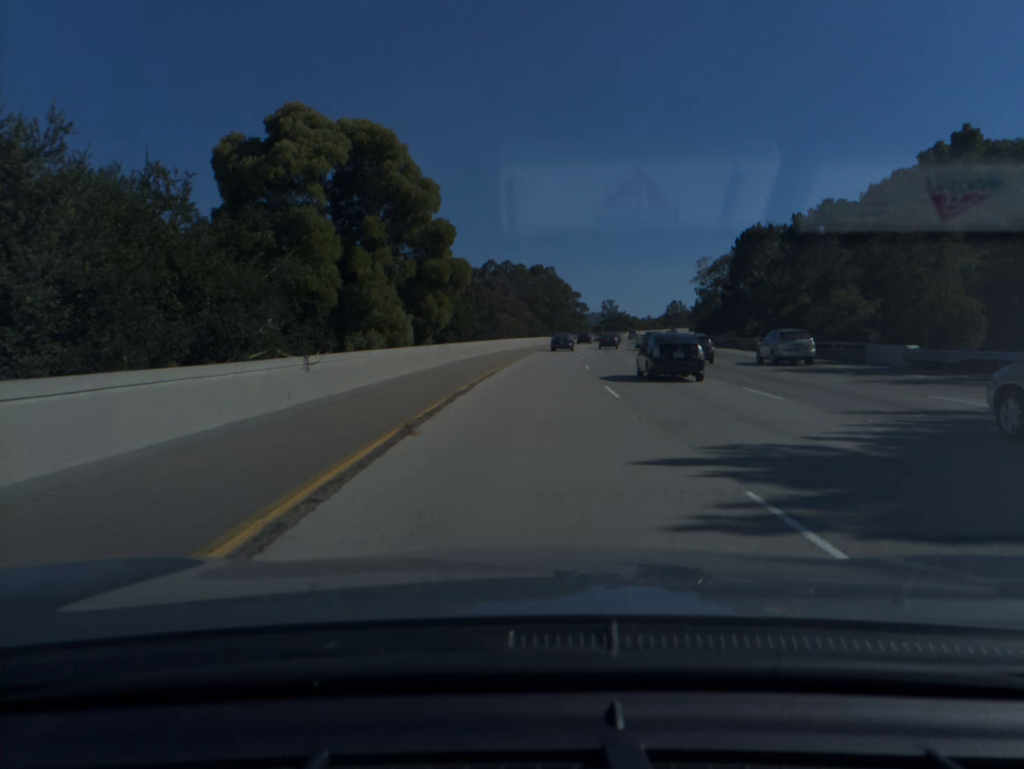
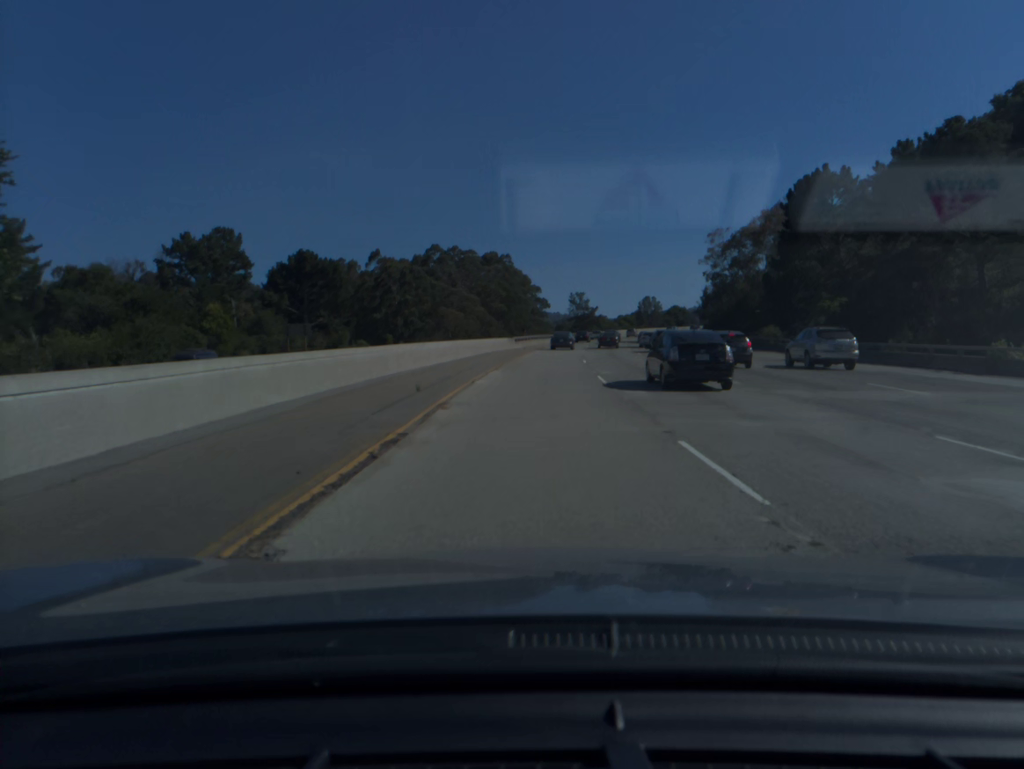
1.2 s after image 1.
(+1.1, +40.2) m; +3°
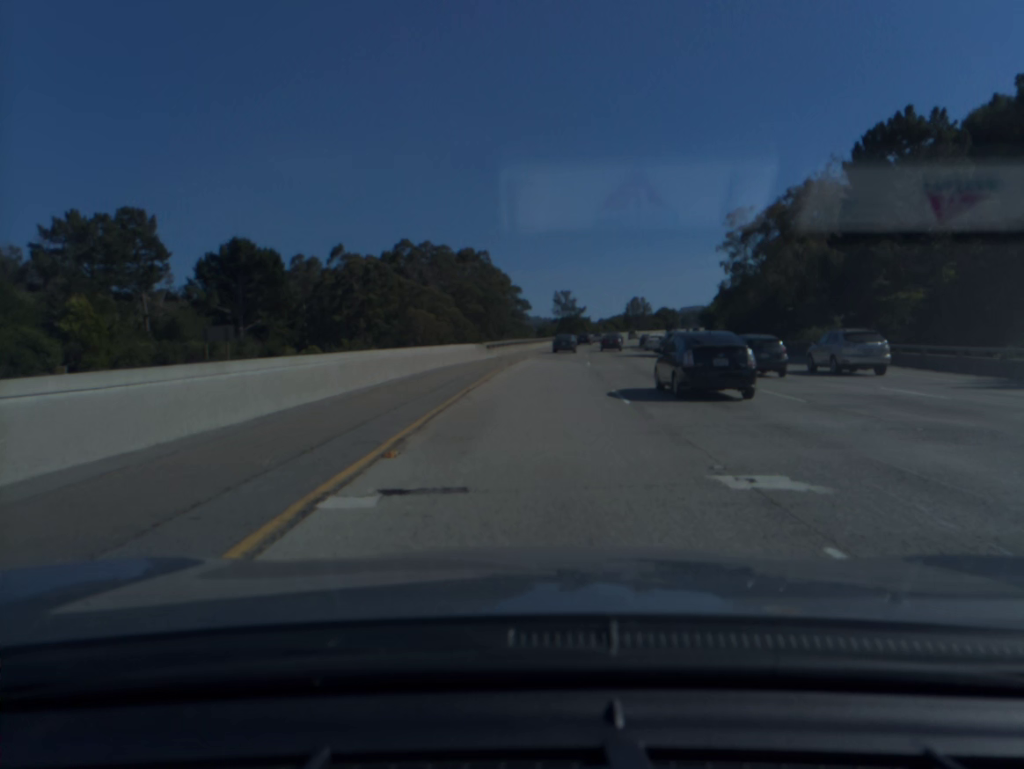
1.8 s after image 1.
(+0.3, +20.1) m; +2°
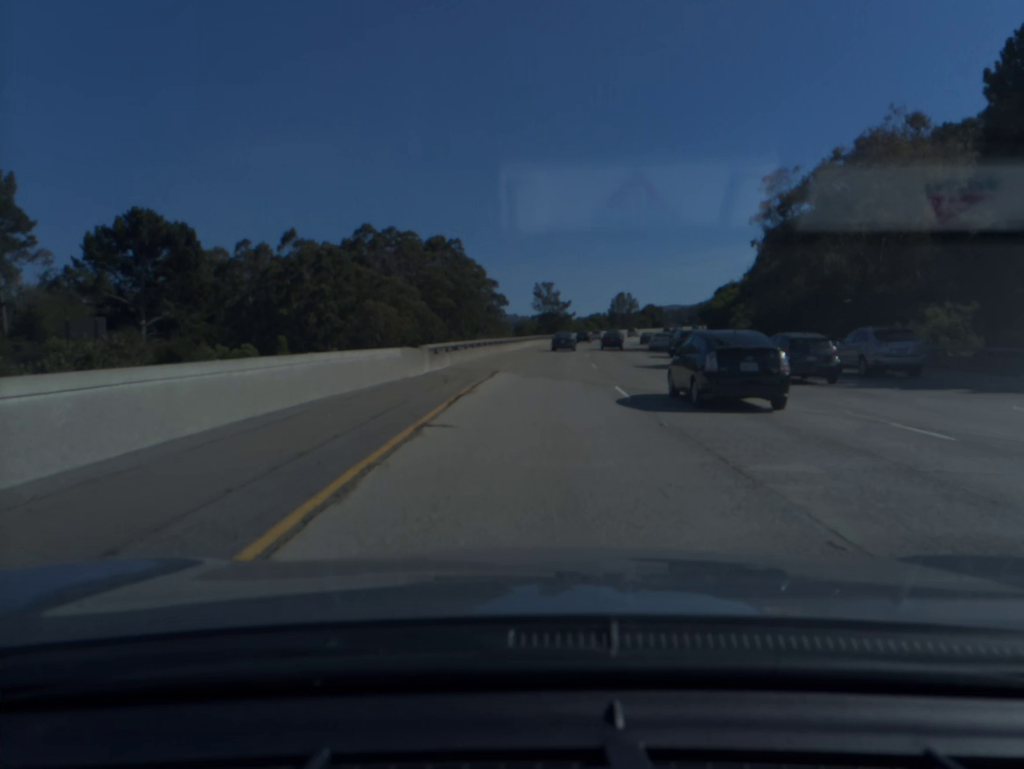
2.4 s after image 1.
(+0.2, +19.9) m; +2°
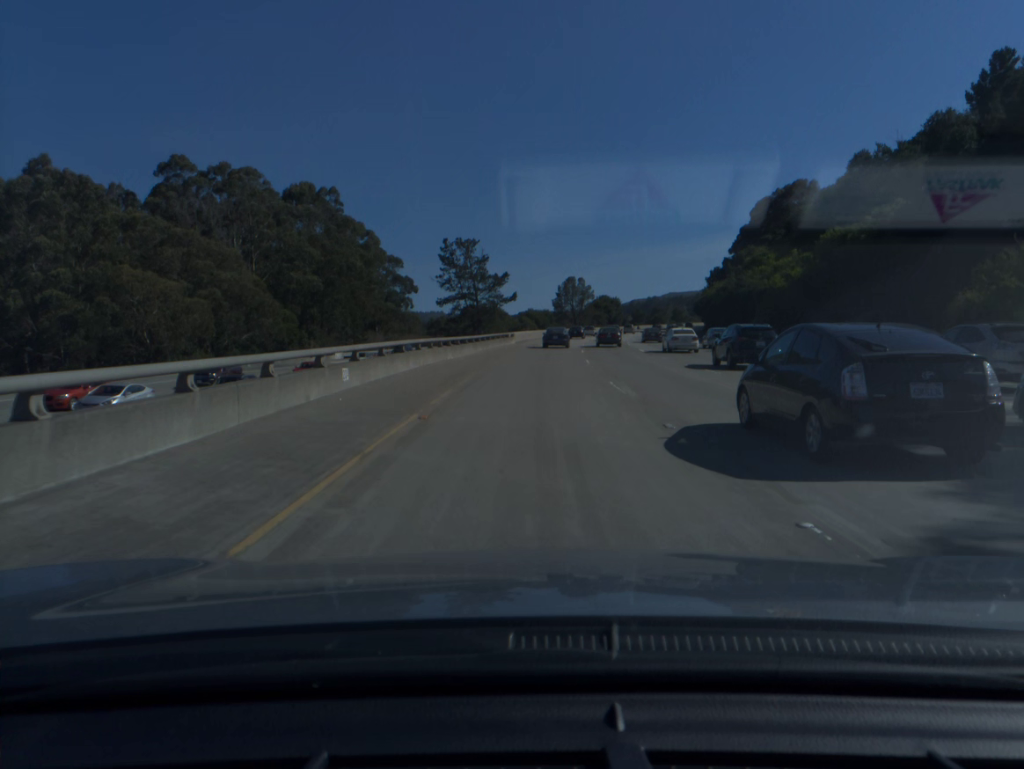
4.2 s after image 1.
(+2.6, +58.9) m; +5°
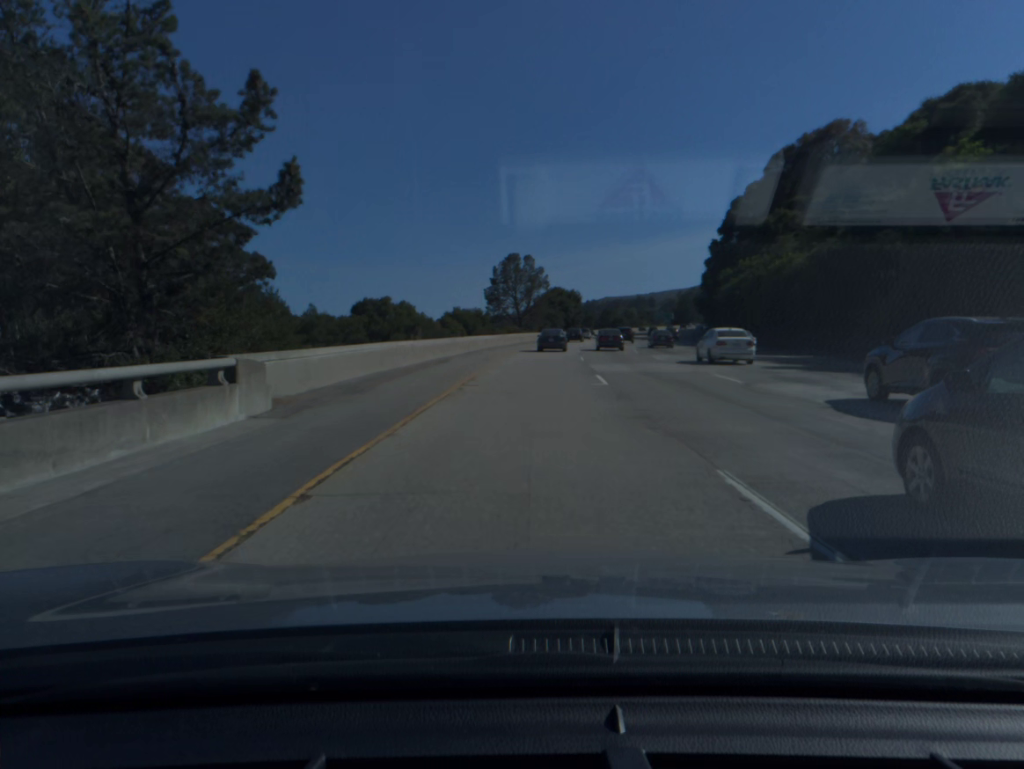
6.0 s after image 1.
(+2.4, +57.1) m; +5°
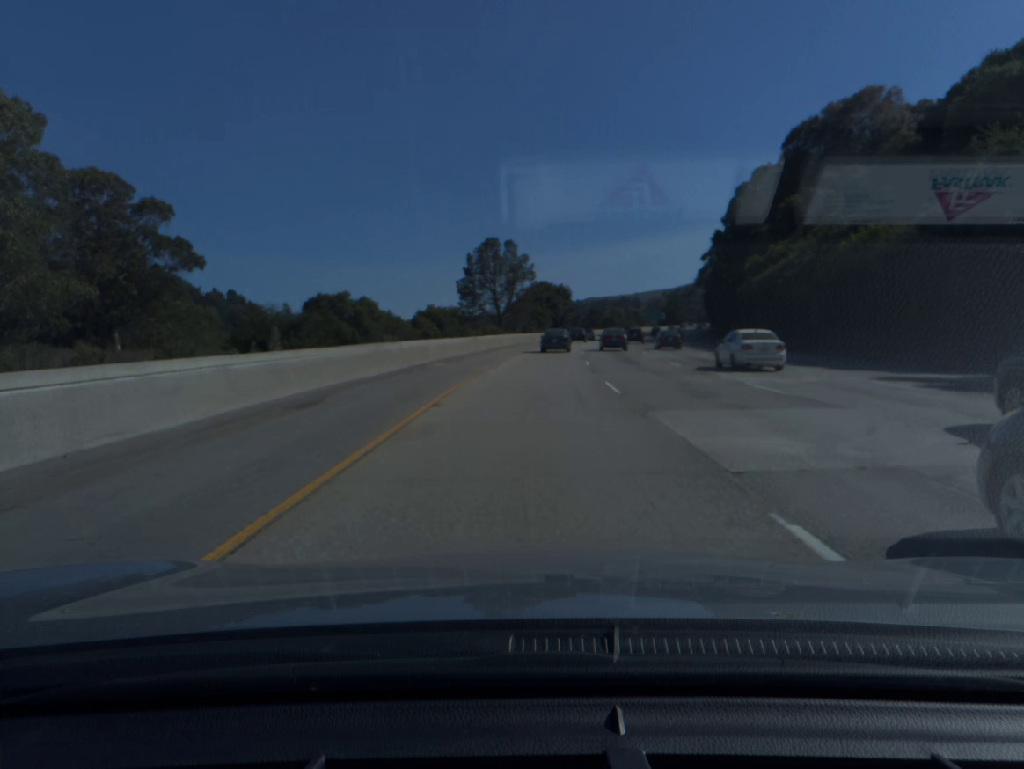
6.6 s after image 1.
(+0.2, +18.4) m; +1°
